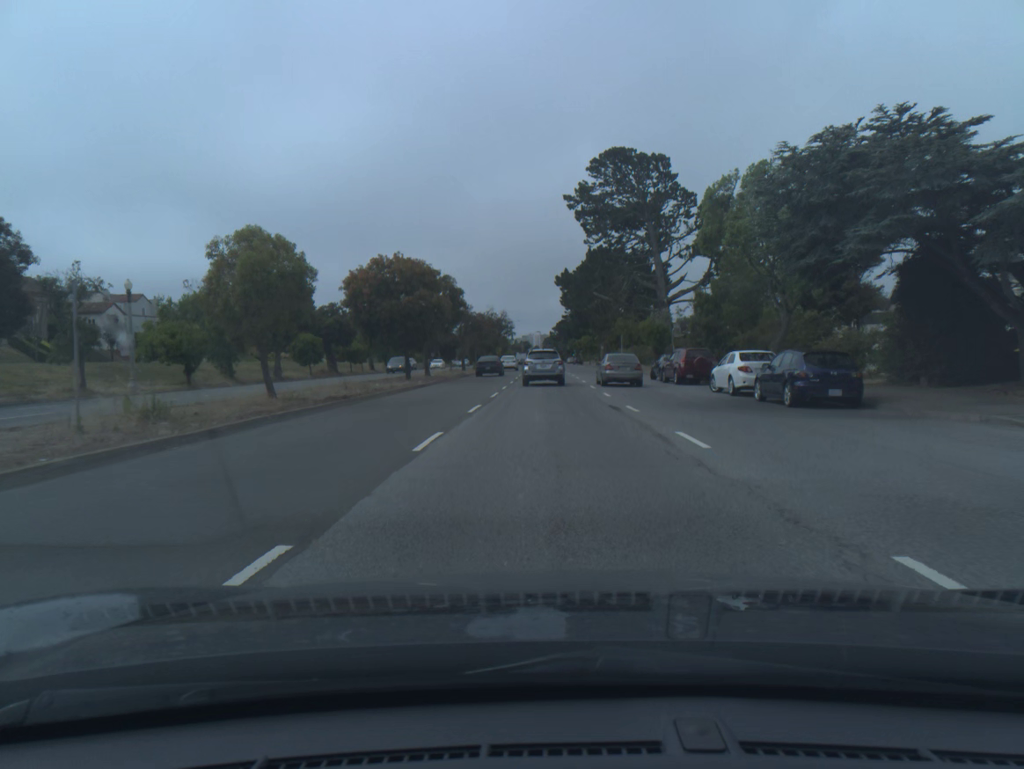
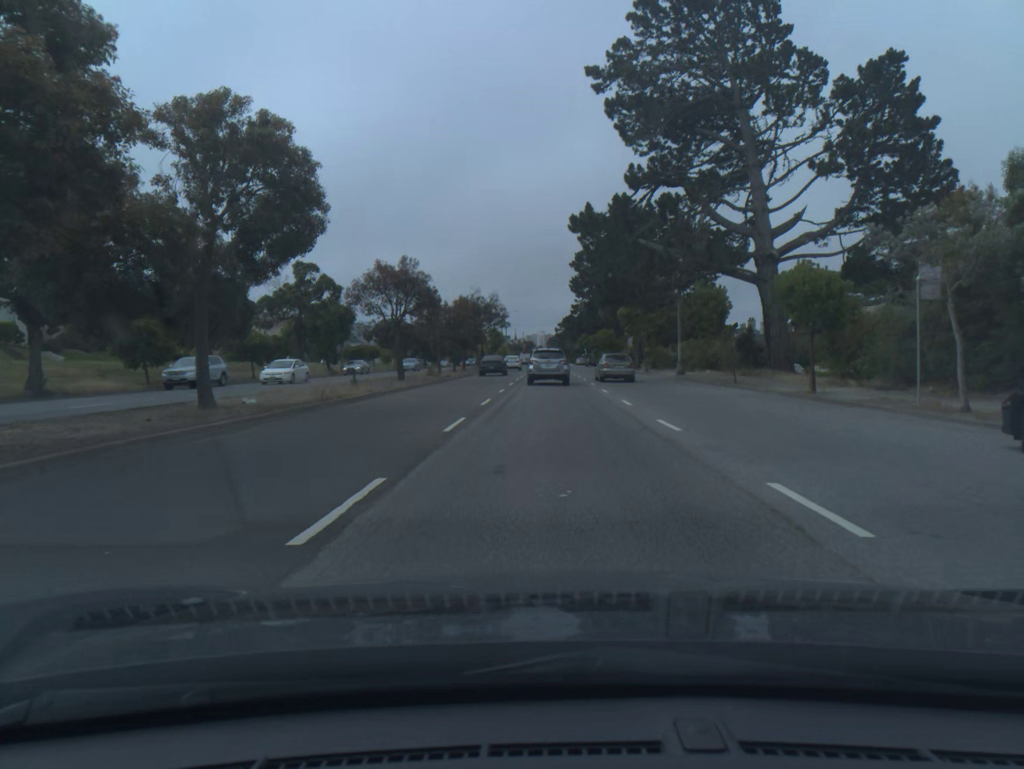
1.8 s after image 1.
(-0.1, +33.9) m; 0°
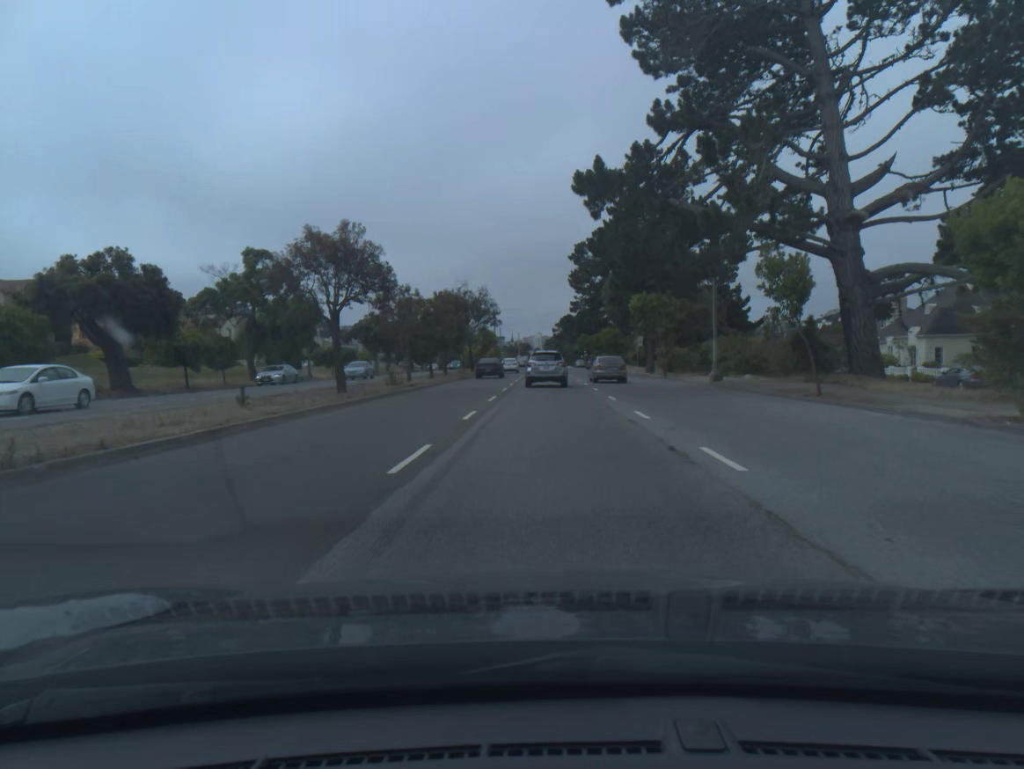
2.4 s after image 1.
(0.0, +11.2) m; 0°
